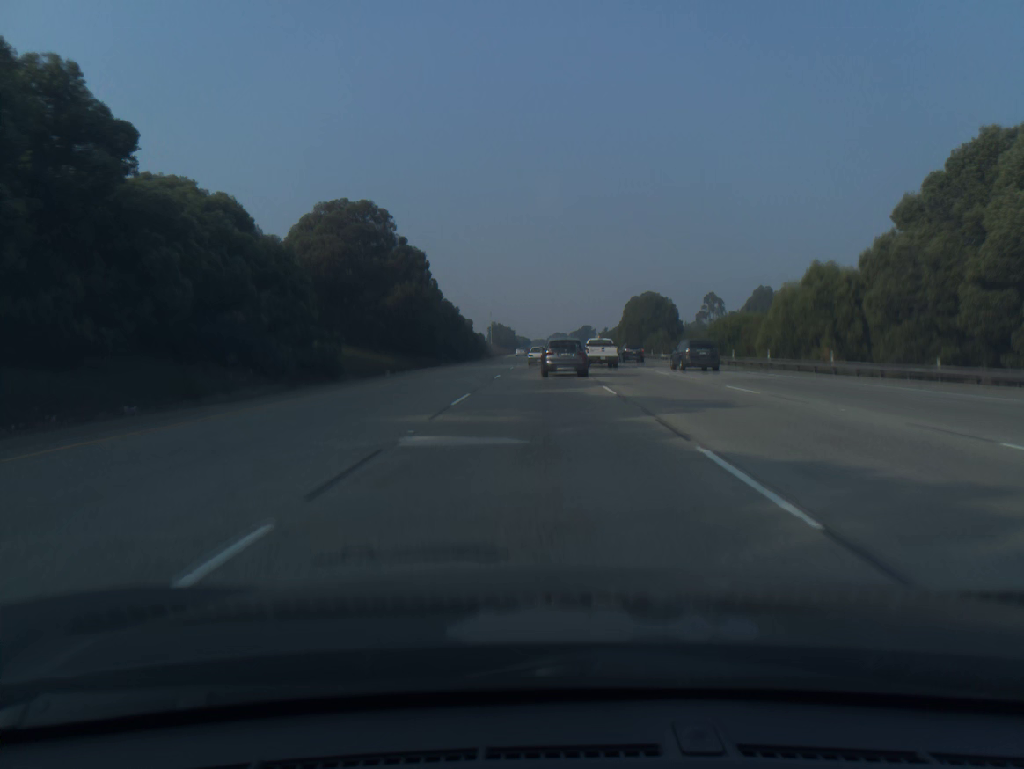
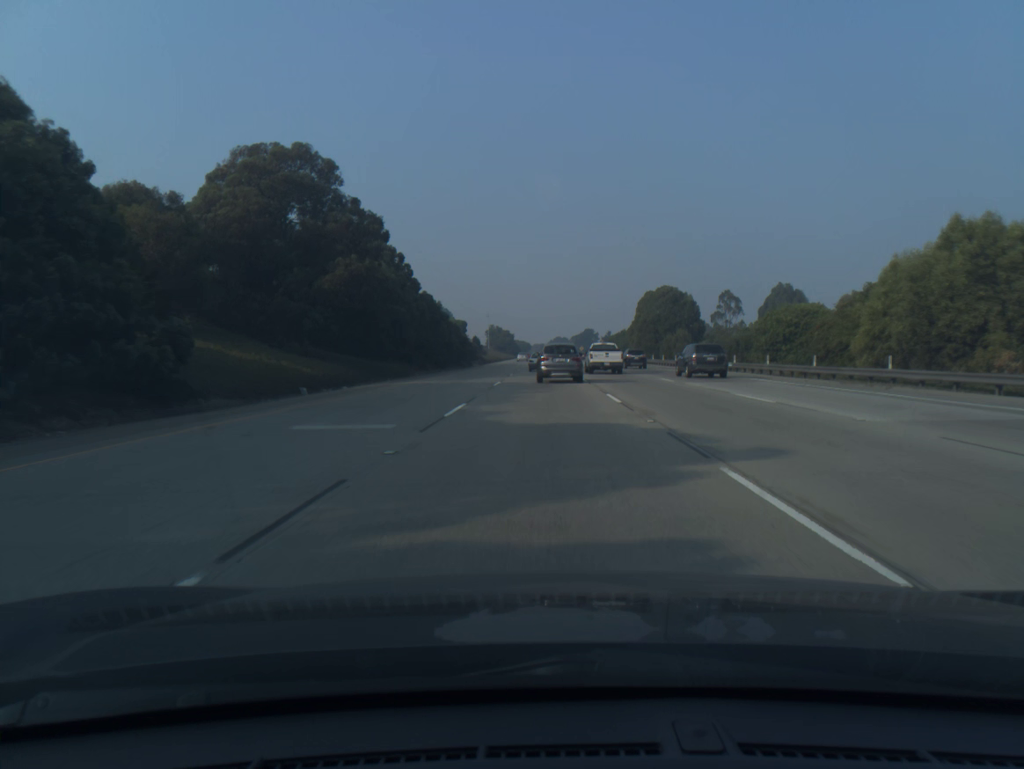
(0.0, +15.7) m; 0°
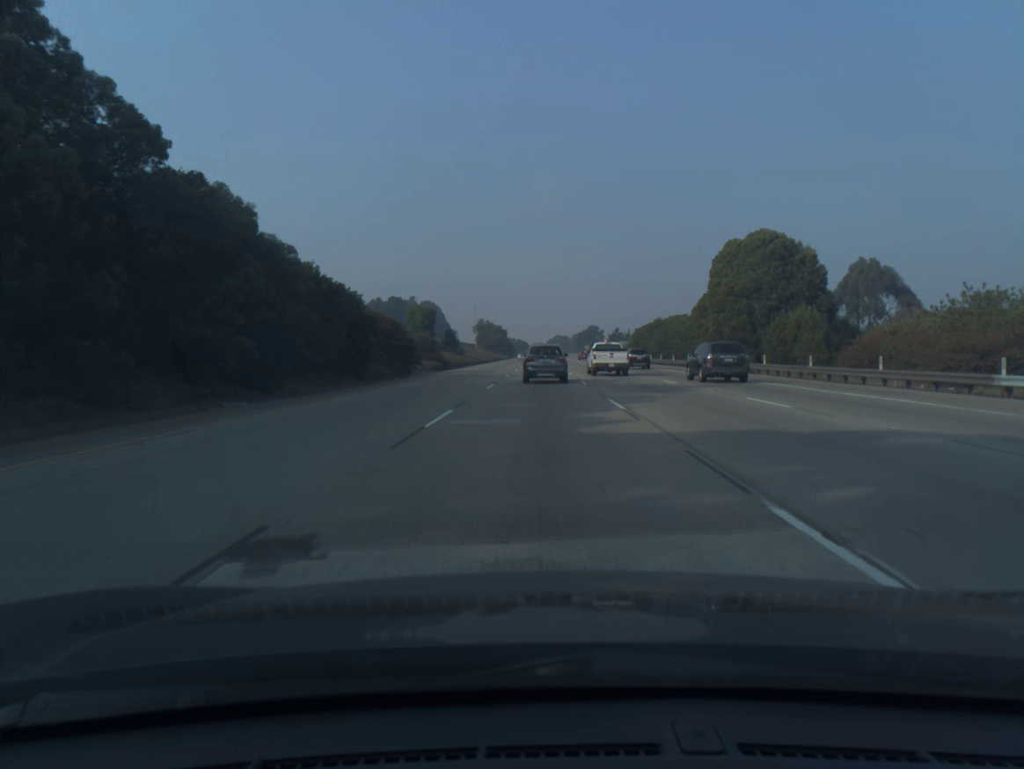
(+0.1, +45.8) m; 0°
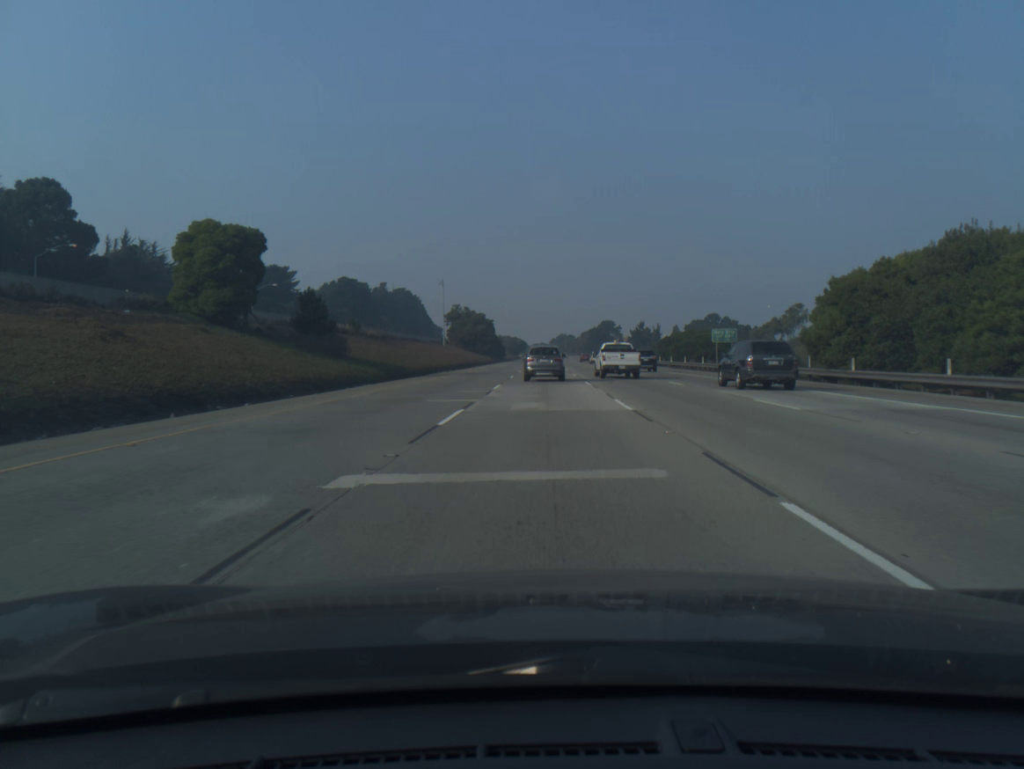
(-0.3, +73.1) m; 0°
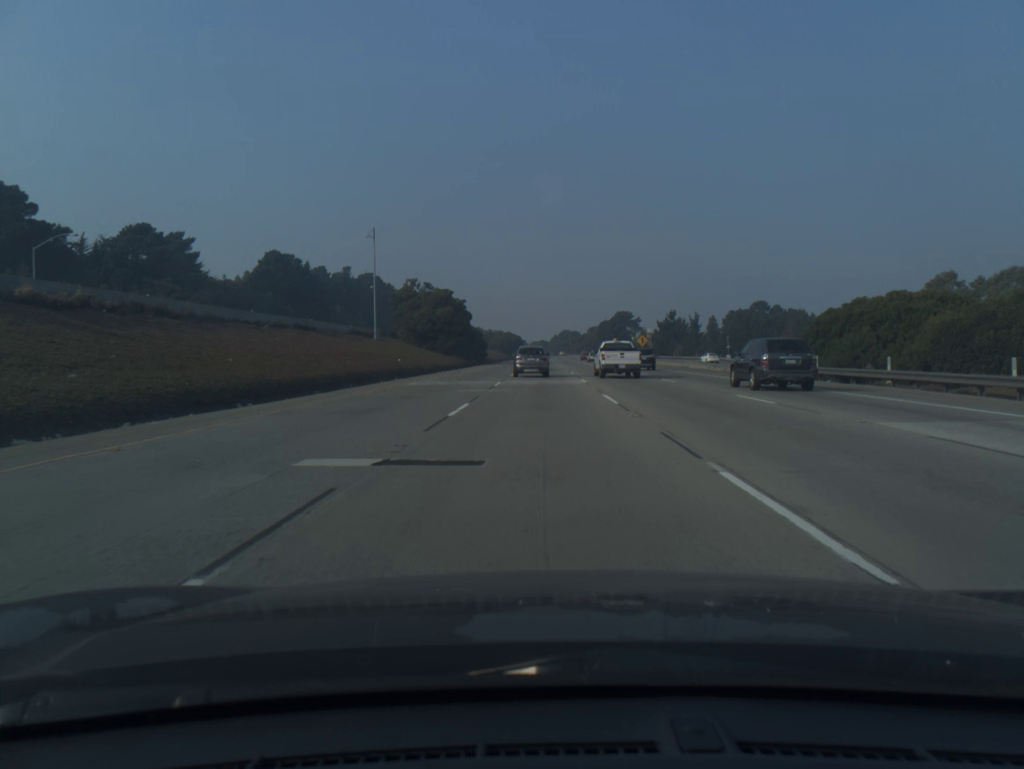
(+0.1, +56.6) m; 0°
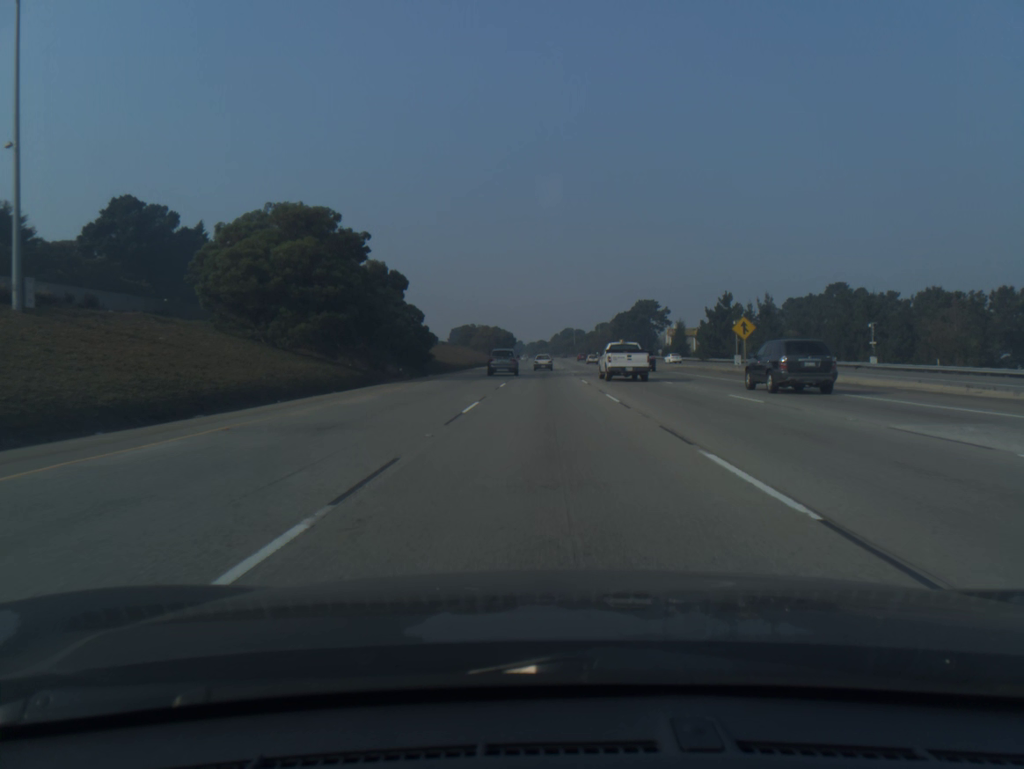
(-0.1, +56.8) m; 0°
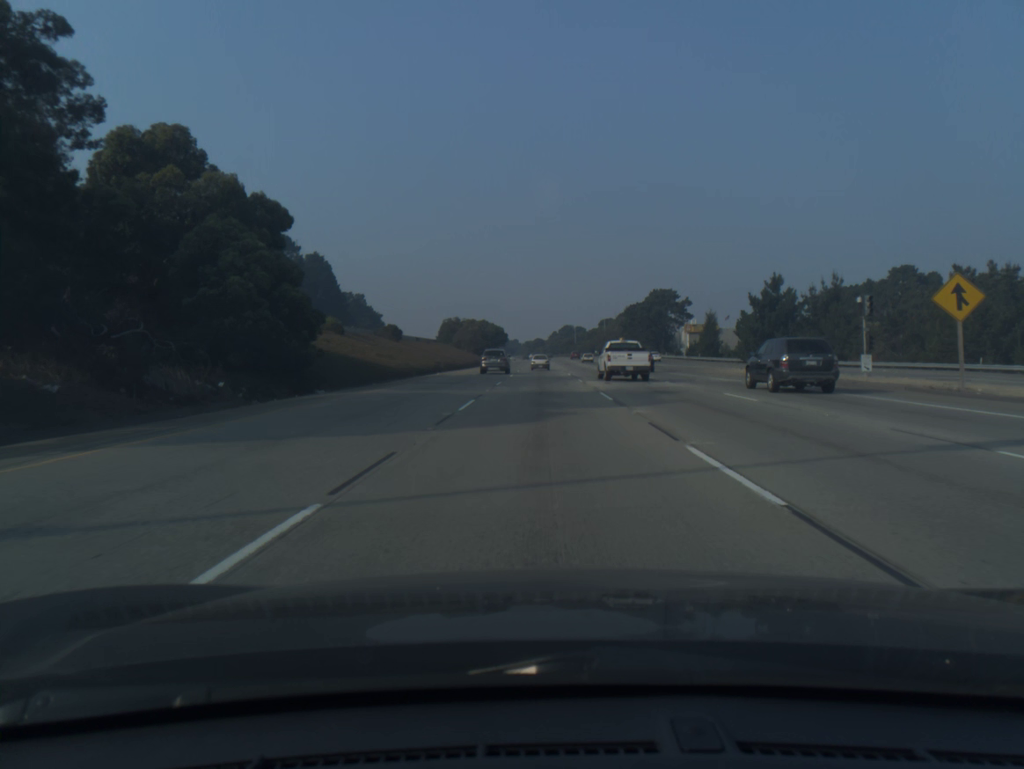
(+0.1, +29.1) m; 0°
